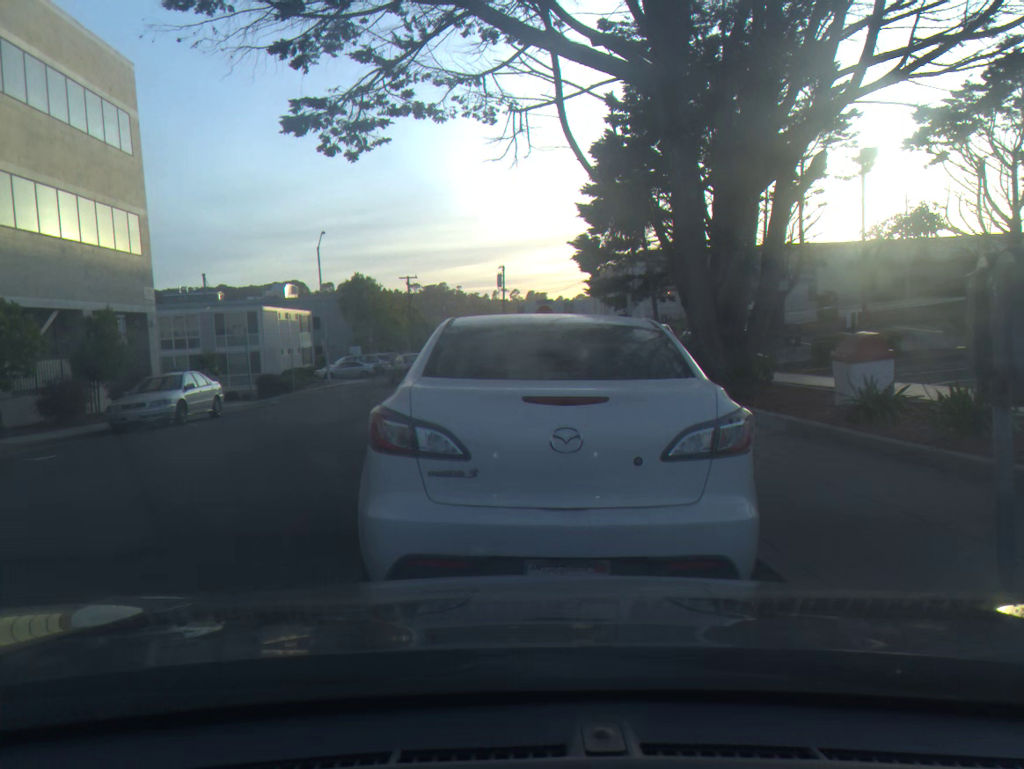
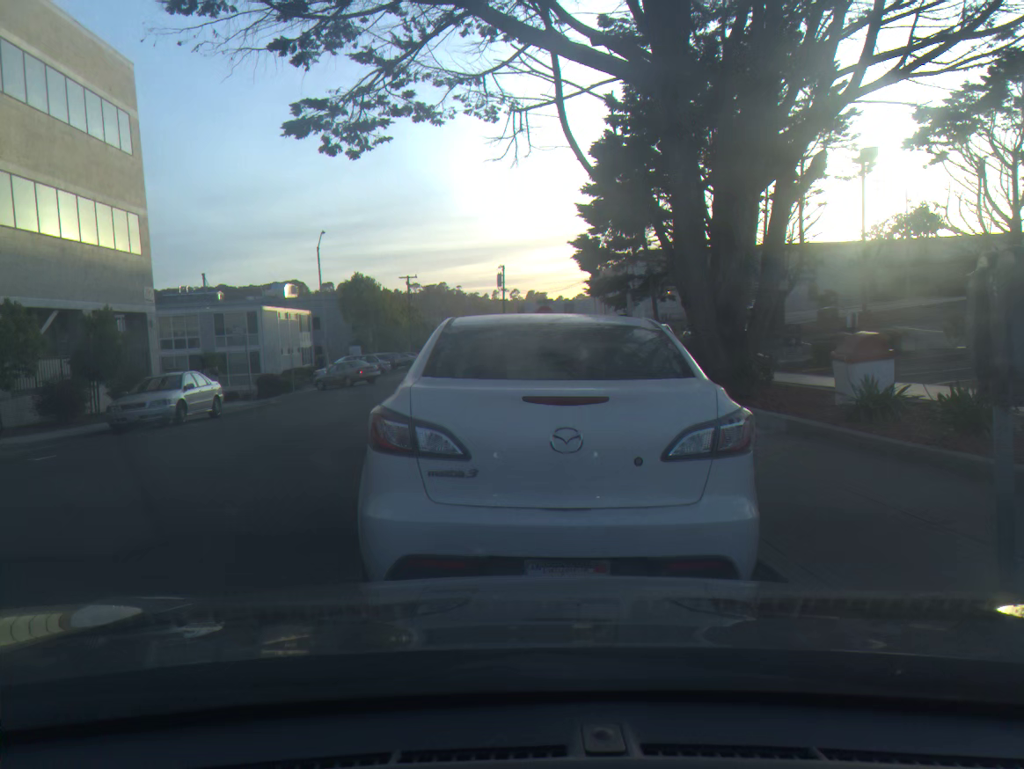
(0.0, 0.0) m; 0°
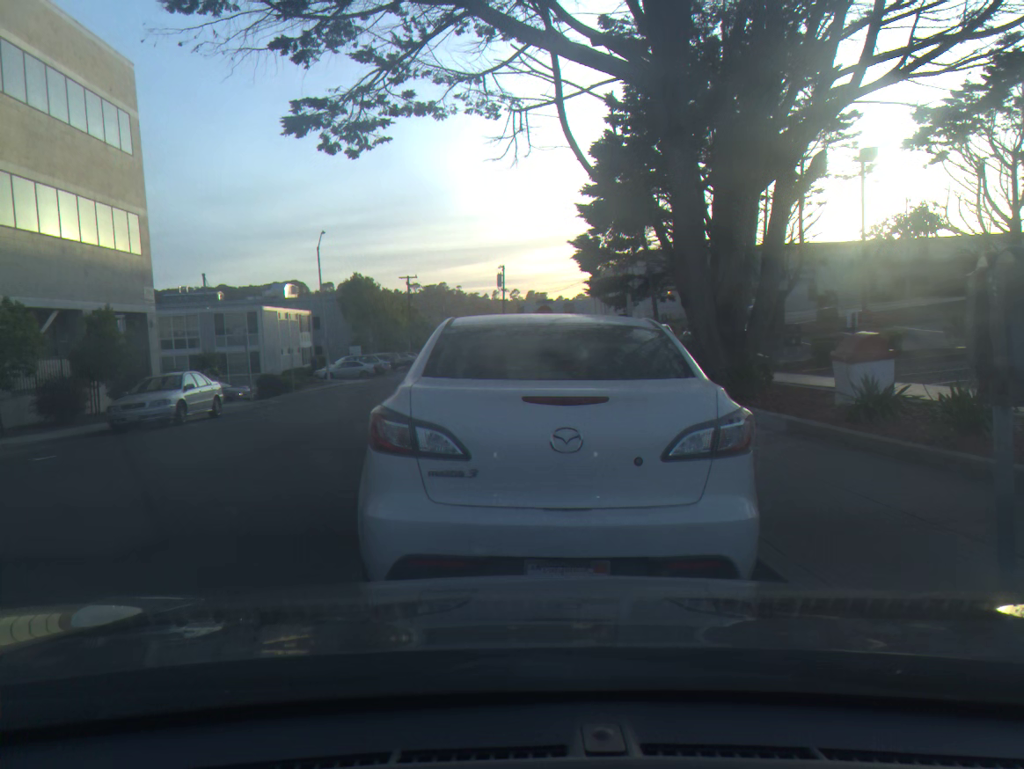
(0.0, 0.0) m; 0°
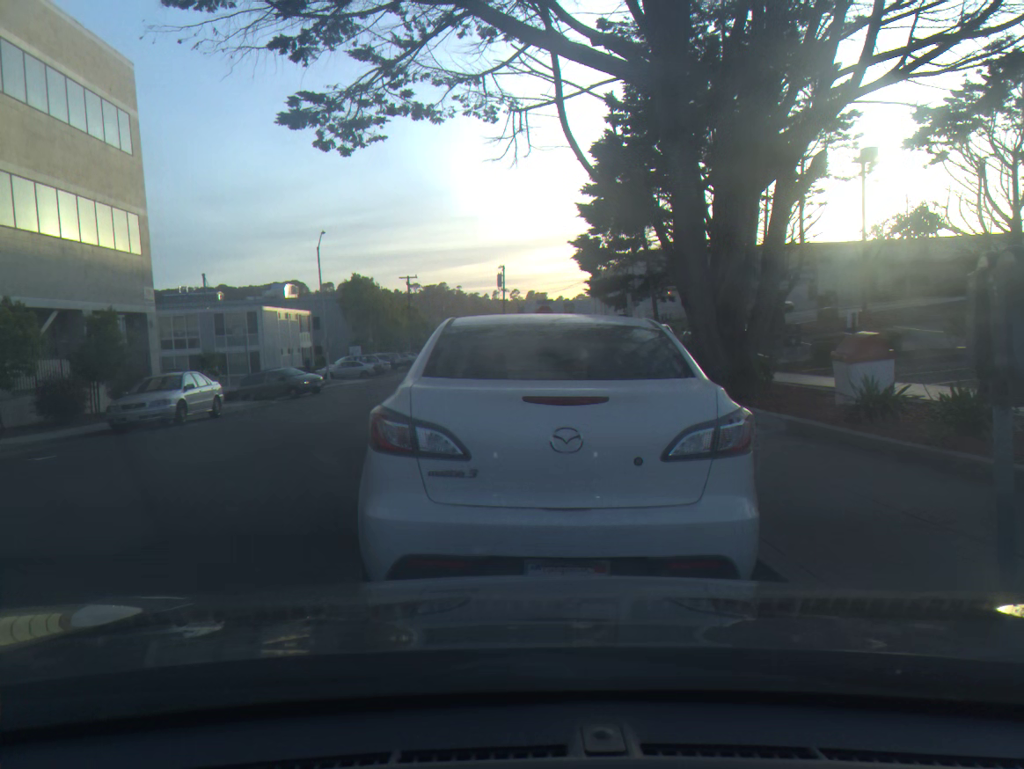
(0.0, 0.0) m; 0°
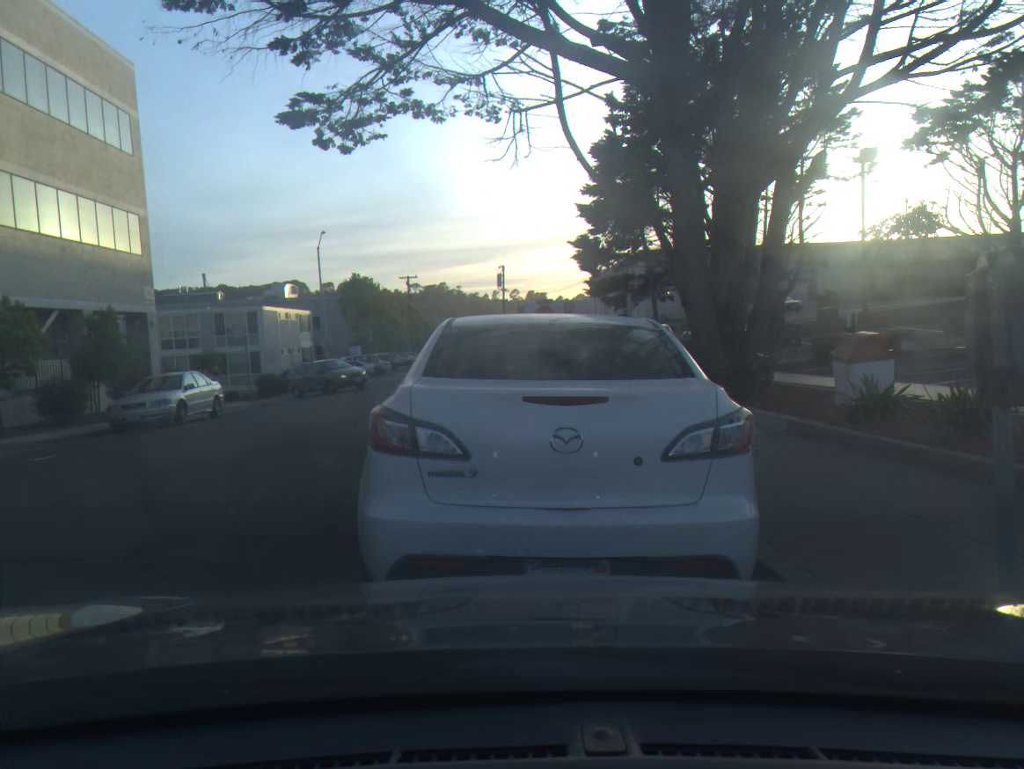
(0.0, 0.0) m; 0°
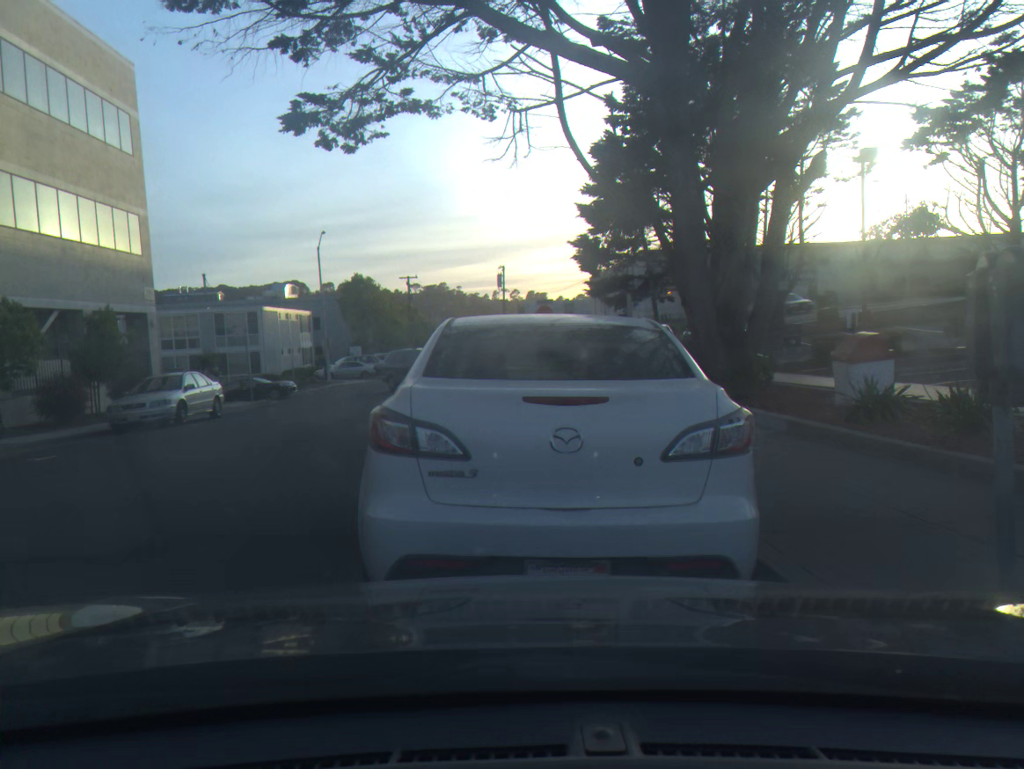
(0.0, 0.0) m; 0°
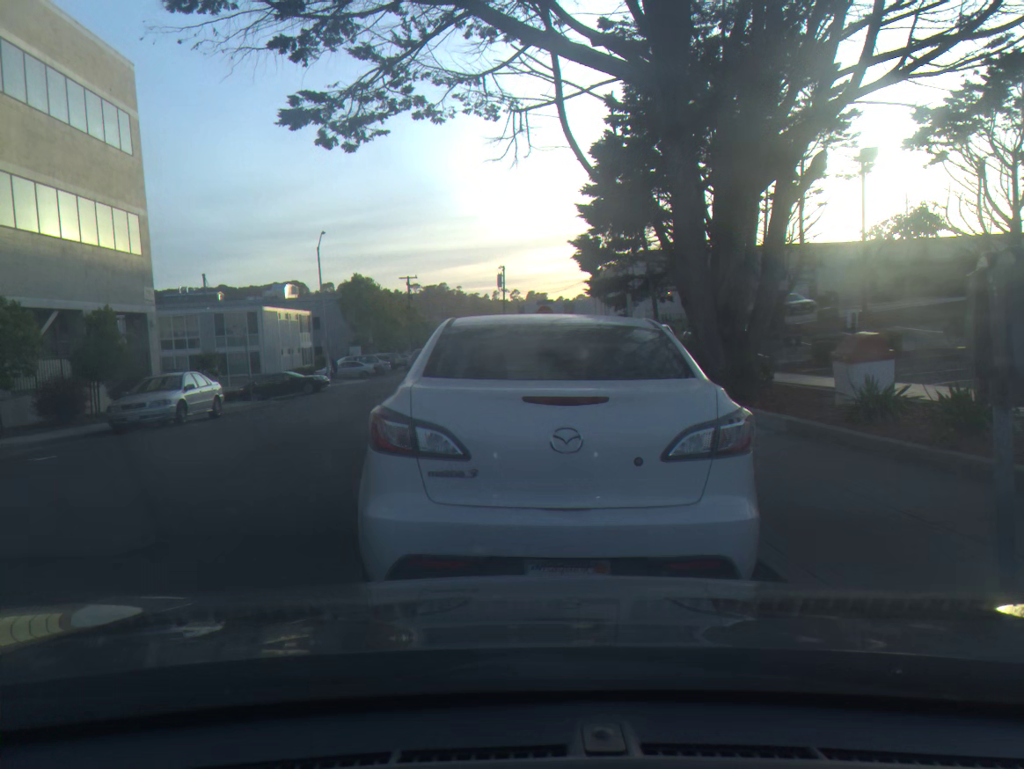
(0.0, 0.0) m; 0°
